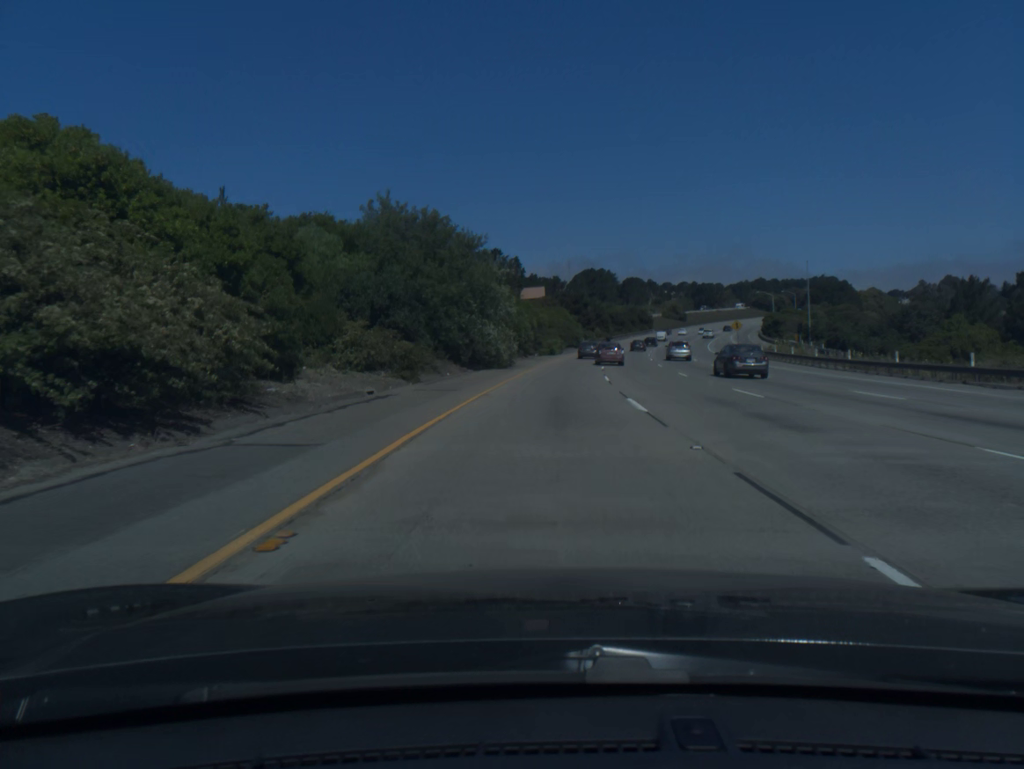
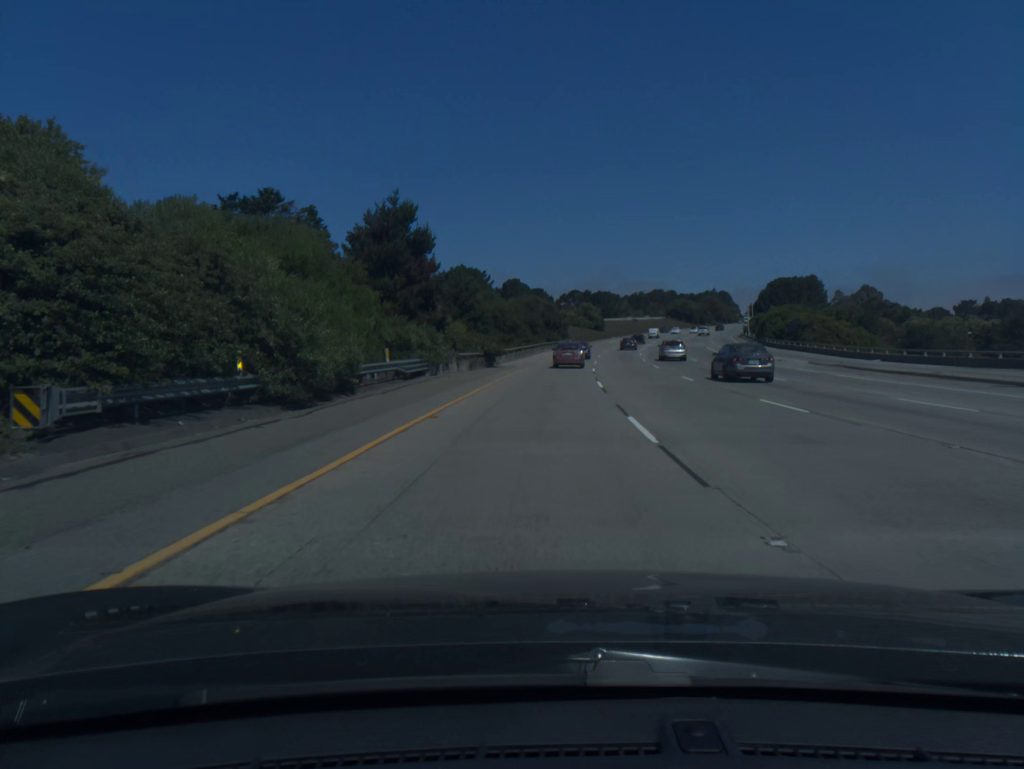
(+7.3, +92.7) m; +9°
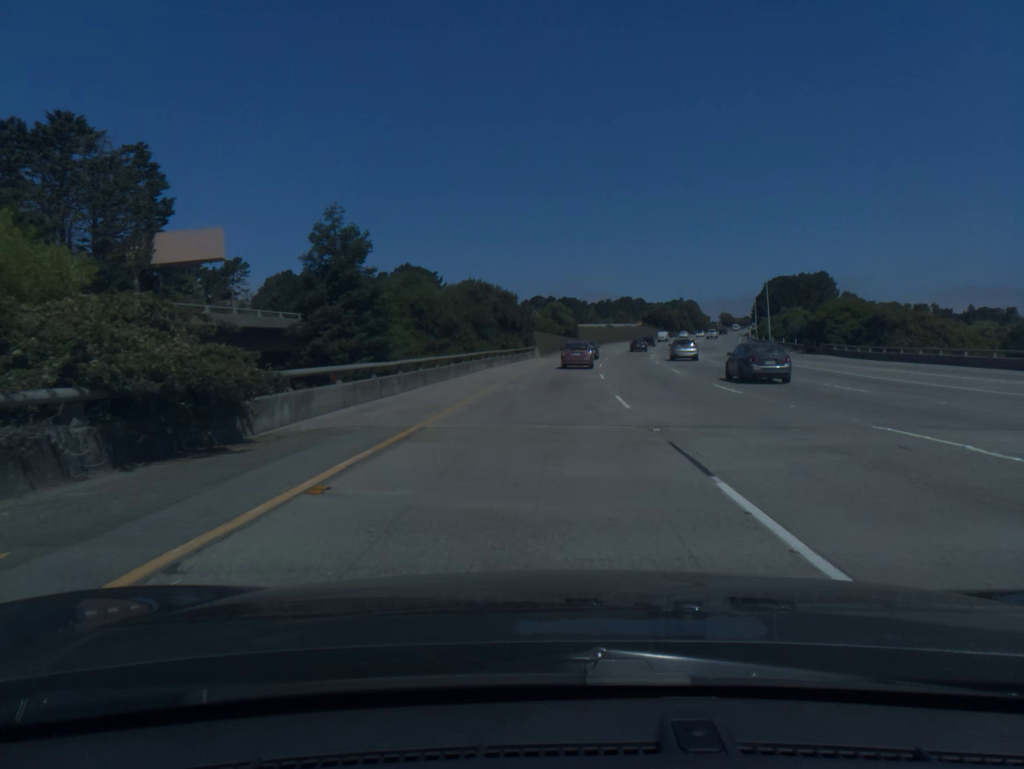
(+0.9, +36.3) m; +3°
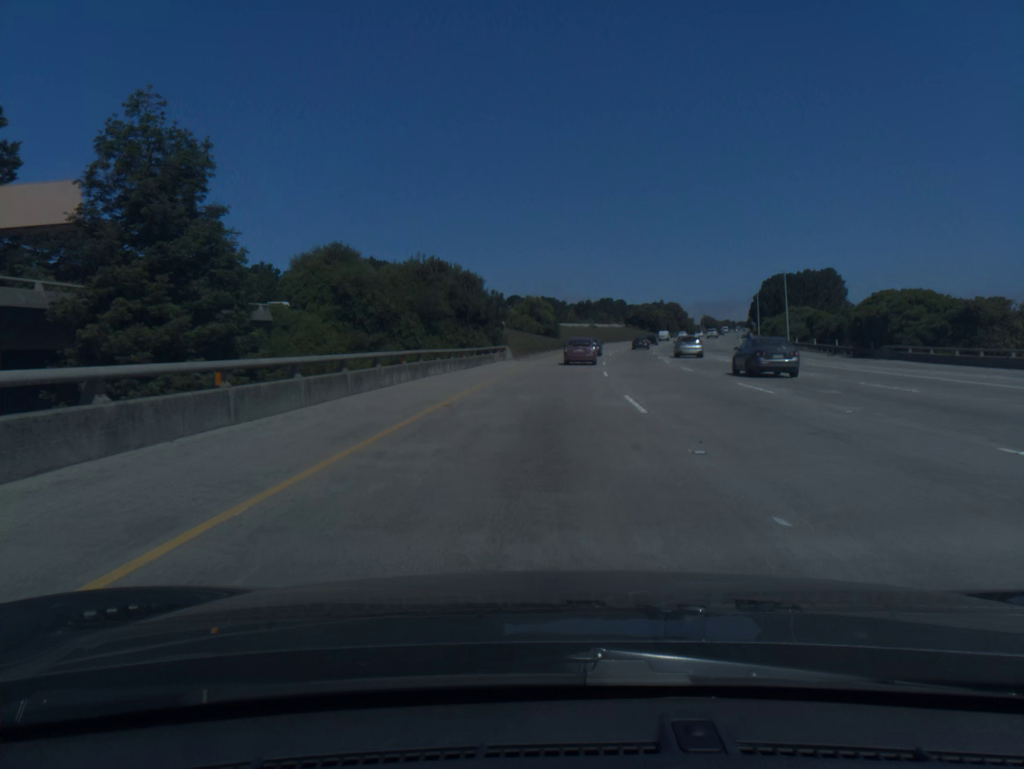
(+0.2, +17.8) m; +2°
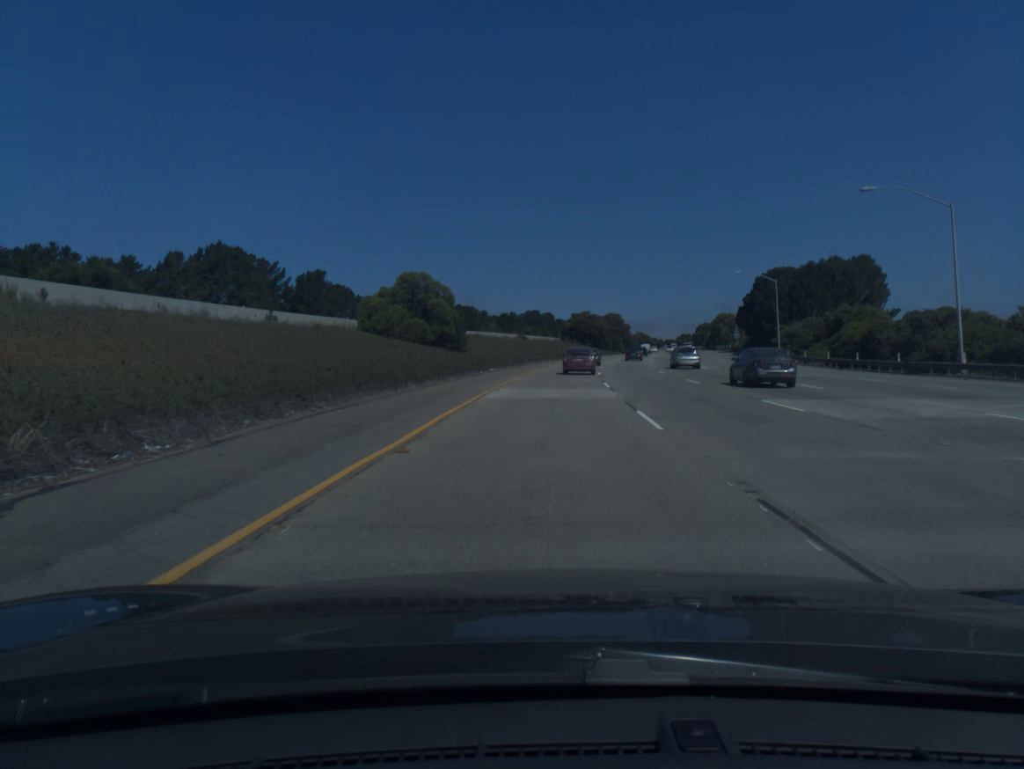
(+2.4, +52.1) m; +5°
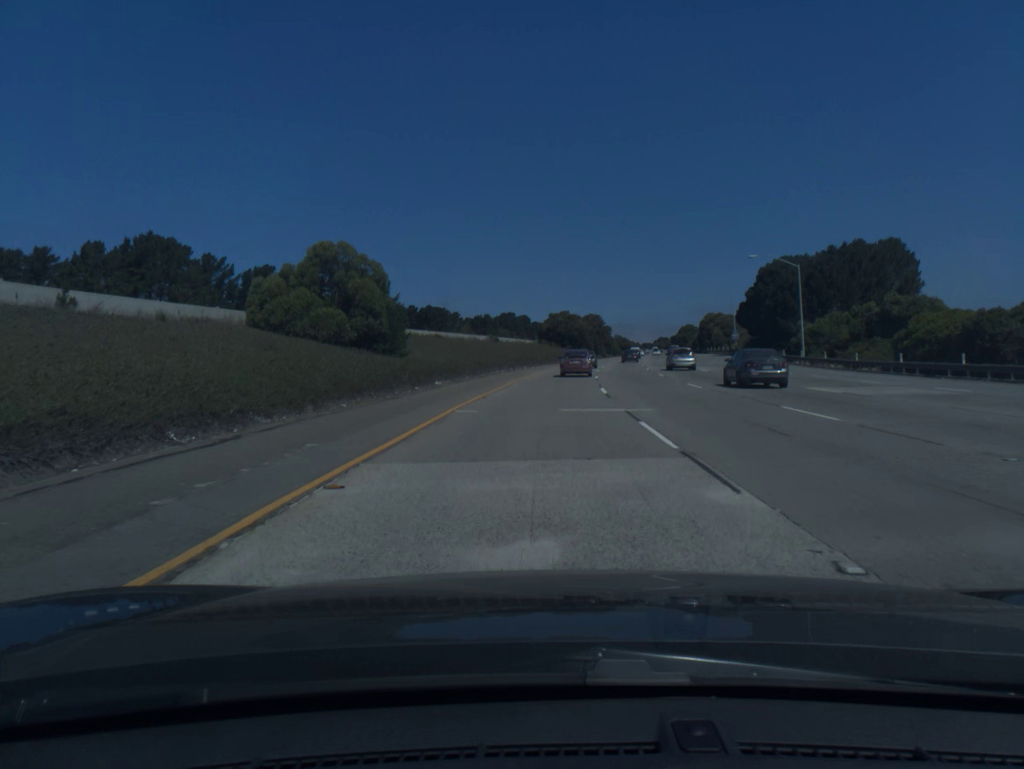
(+0.3, +17.0) m; +2°
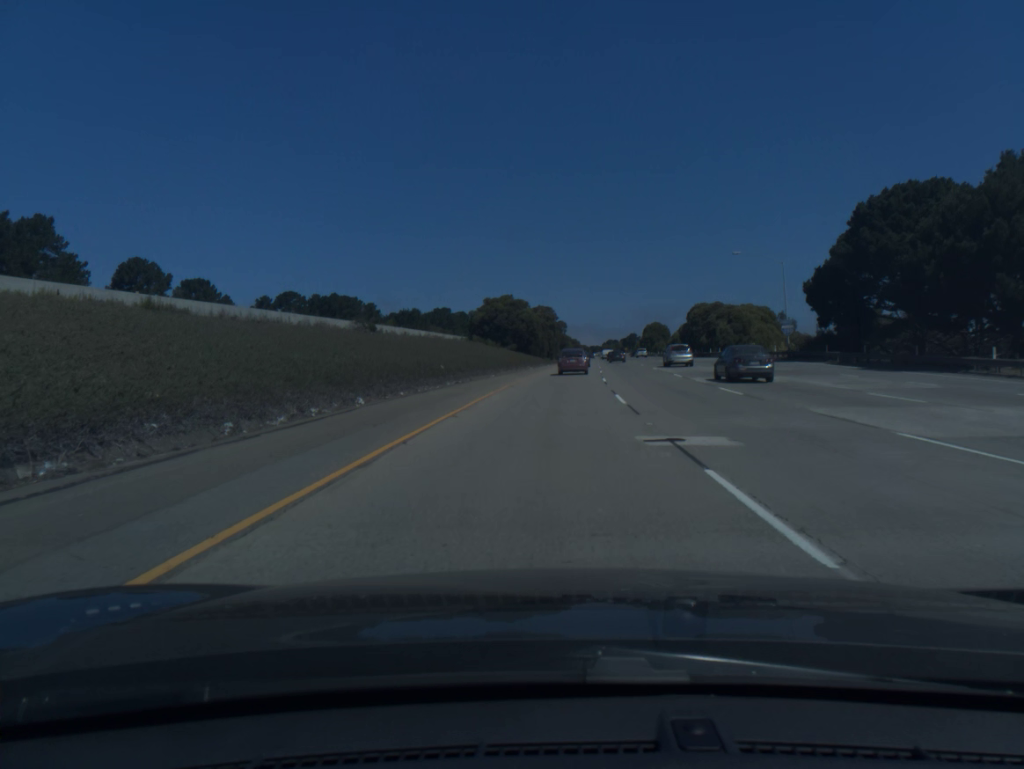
(+1.8, +50.0) m; +4°
